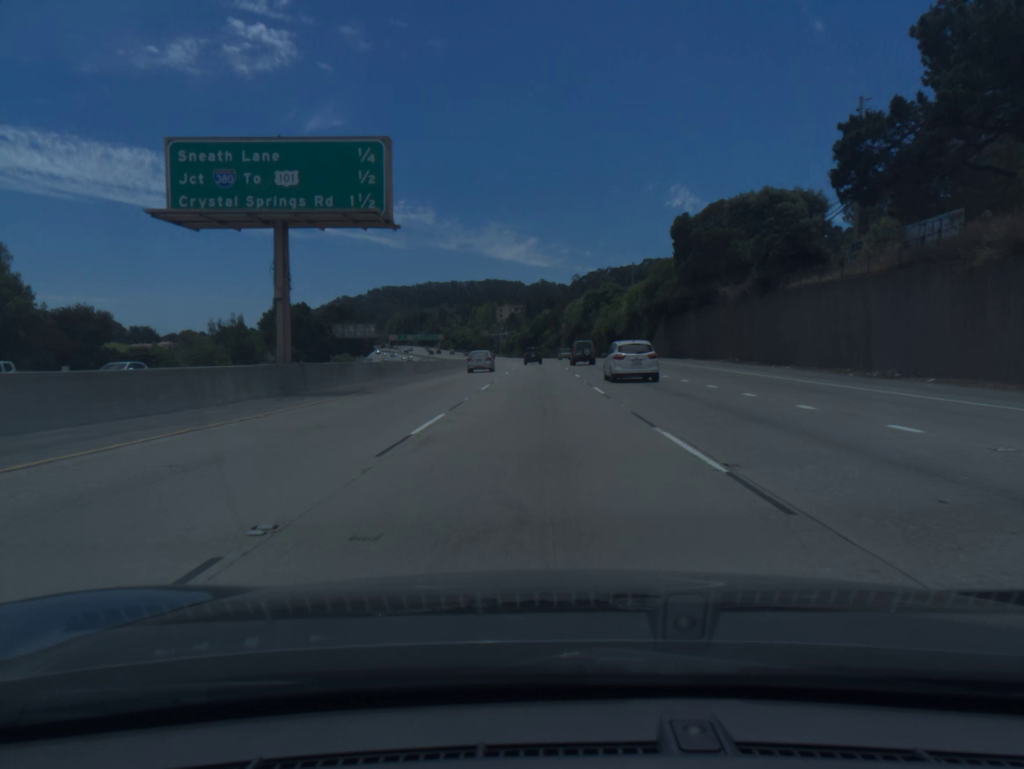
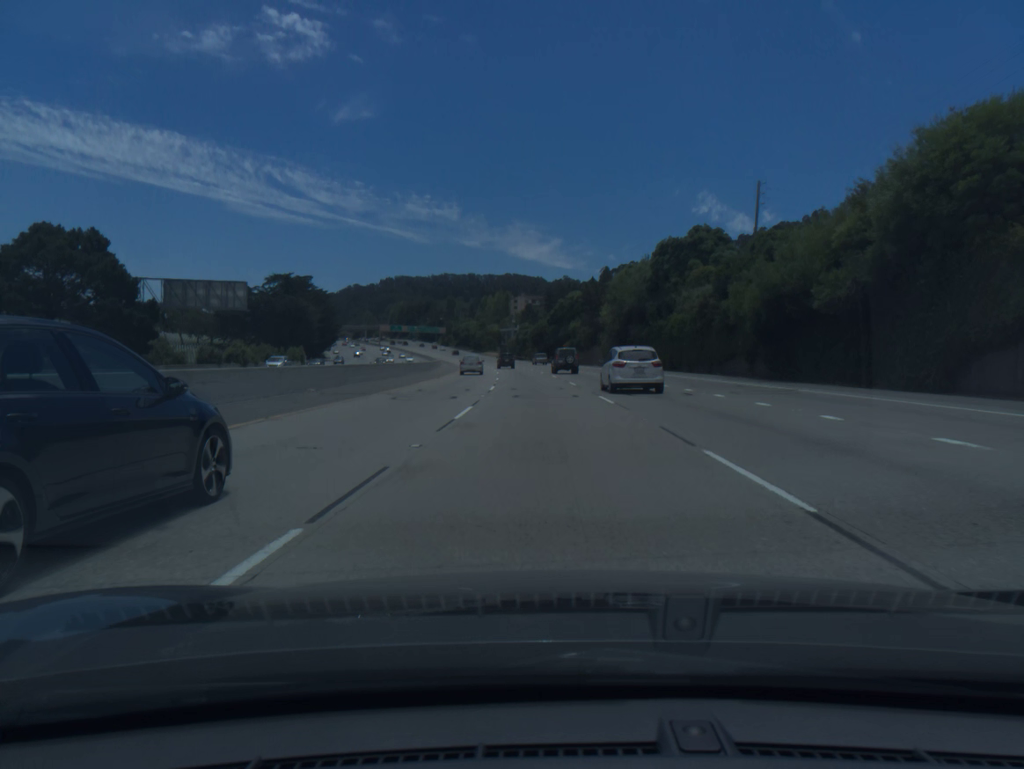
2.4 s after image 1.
(-0.7, +73.0) m; -1°
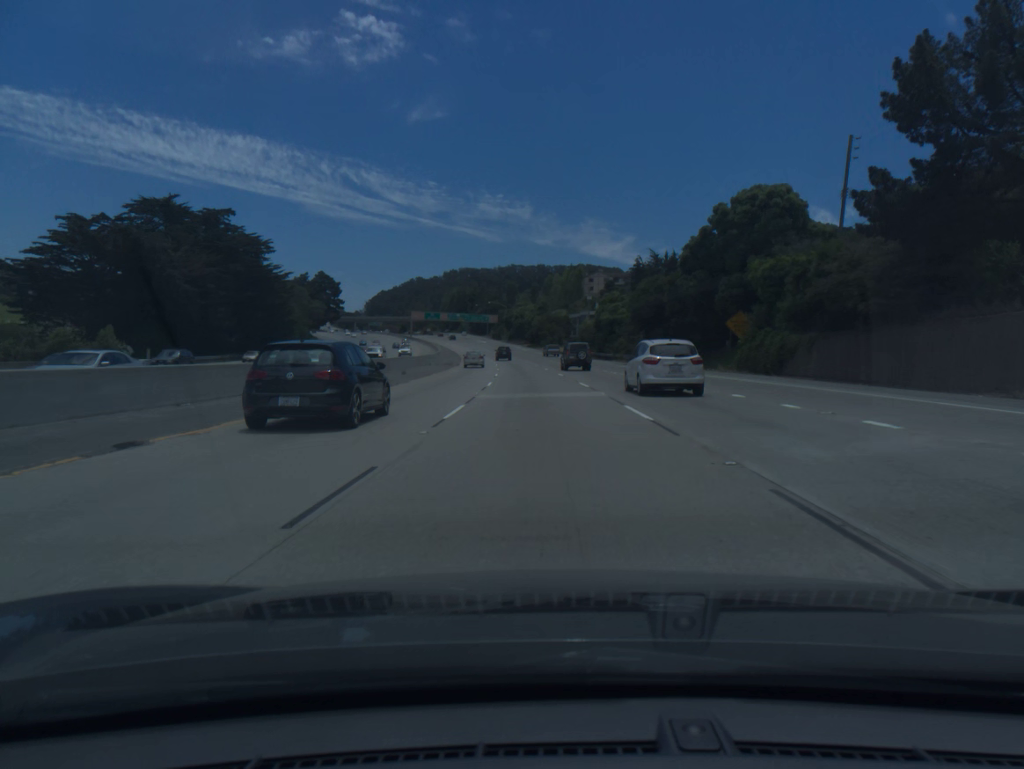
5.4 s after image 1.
(-3.8, +91.5) m; -5°
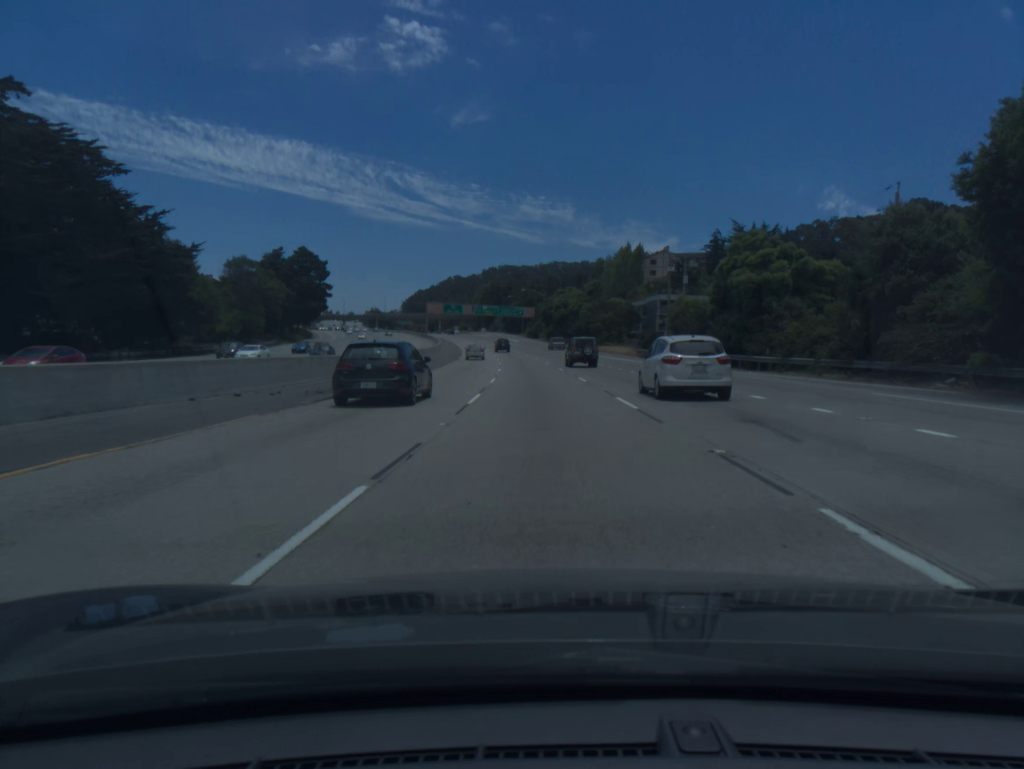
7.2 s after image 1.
(-1.5, +55.0) m; -3°
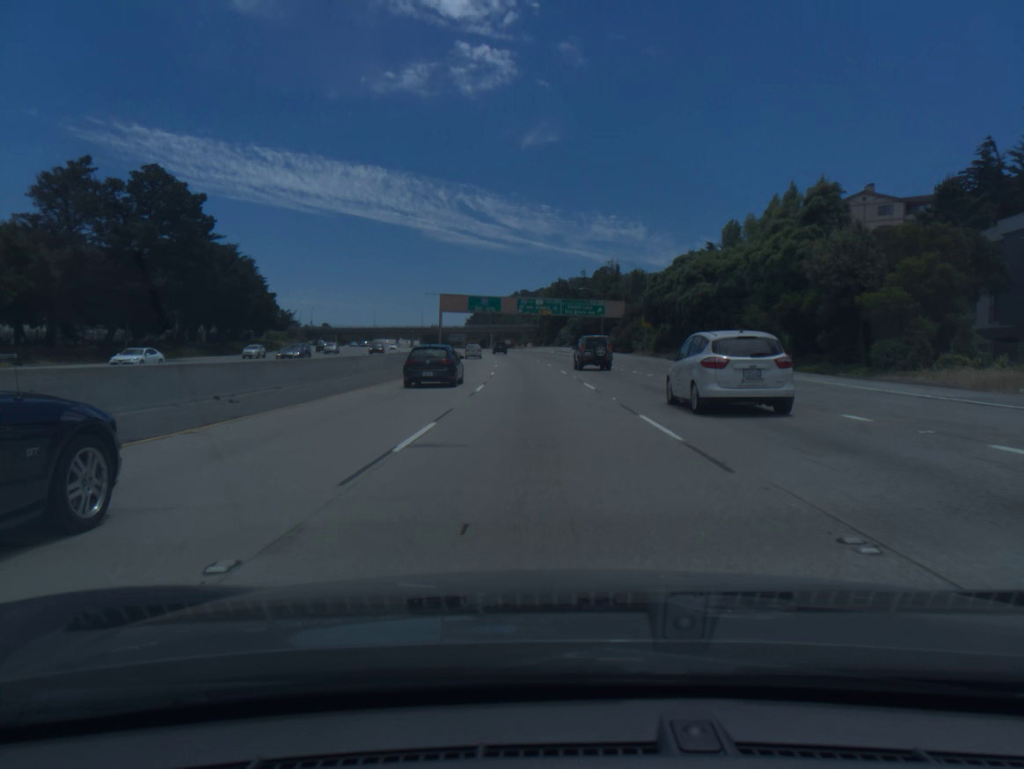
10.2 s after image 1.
(-3.6, +91.2) m; -5°
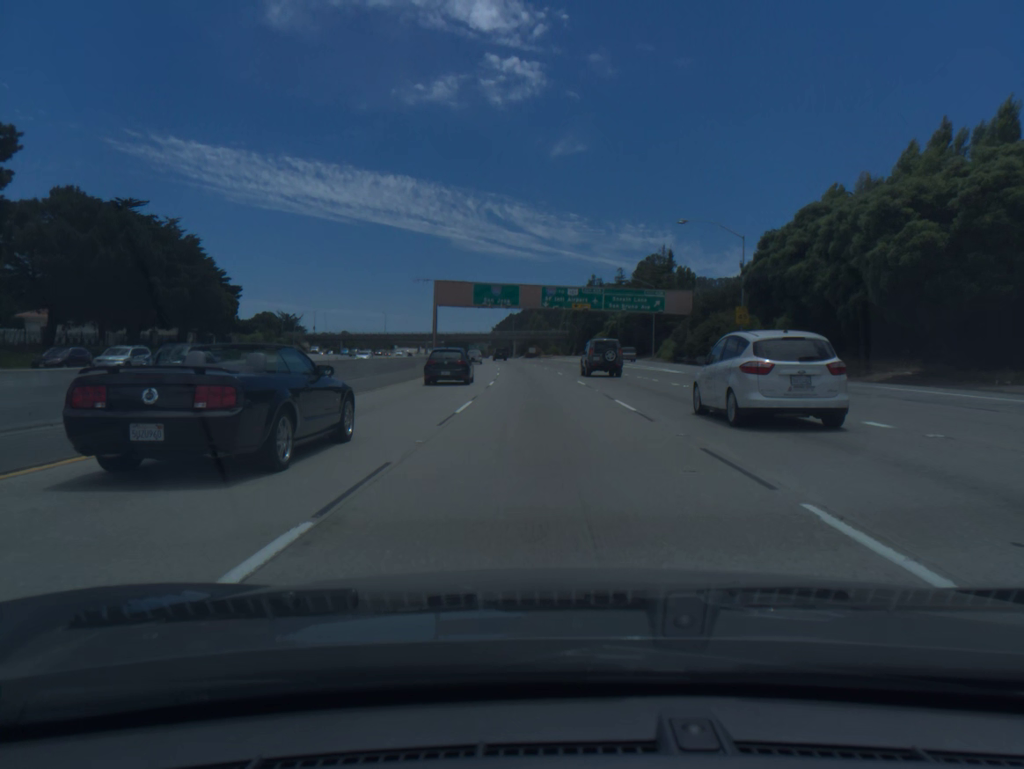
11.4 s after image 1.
(-0.7, +36.4) m; -2°
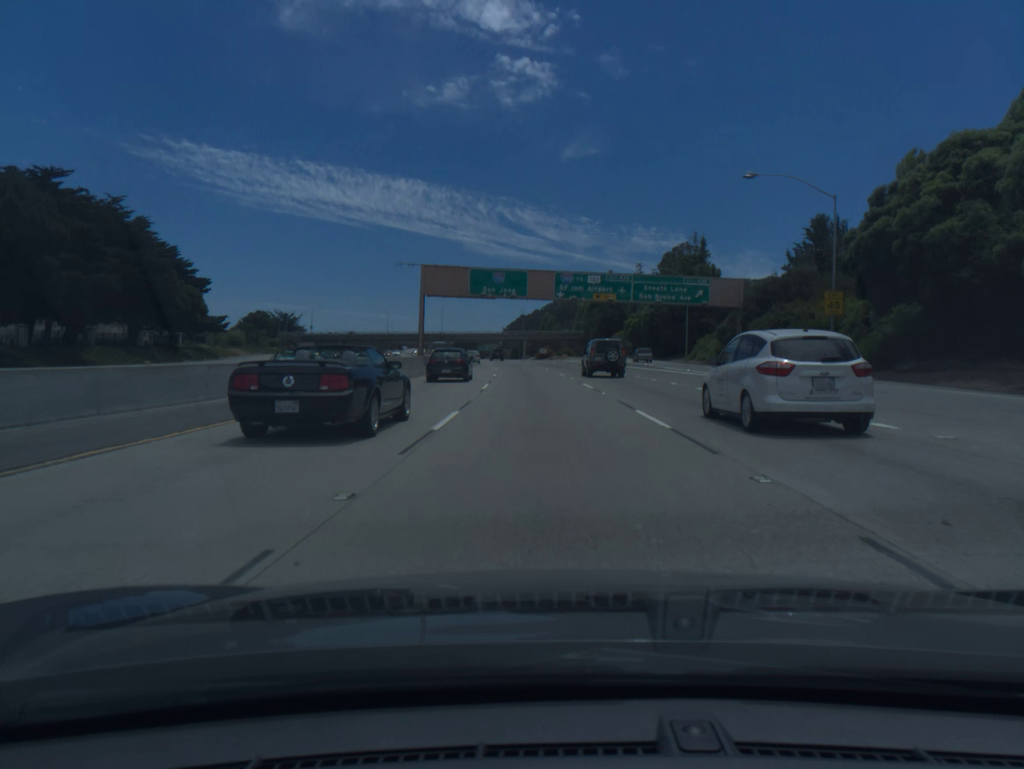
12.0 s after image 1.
(-0.1, +18.1) m; -1°
